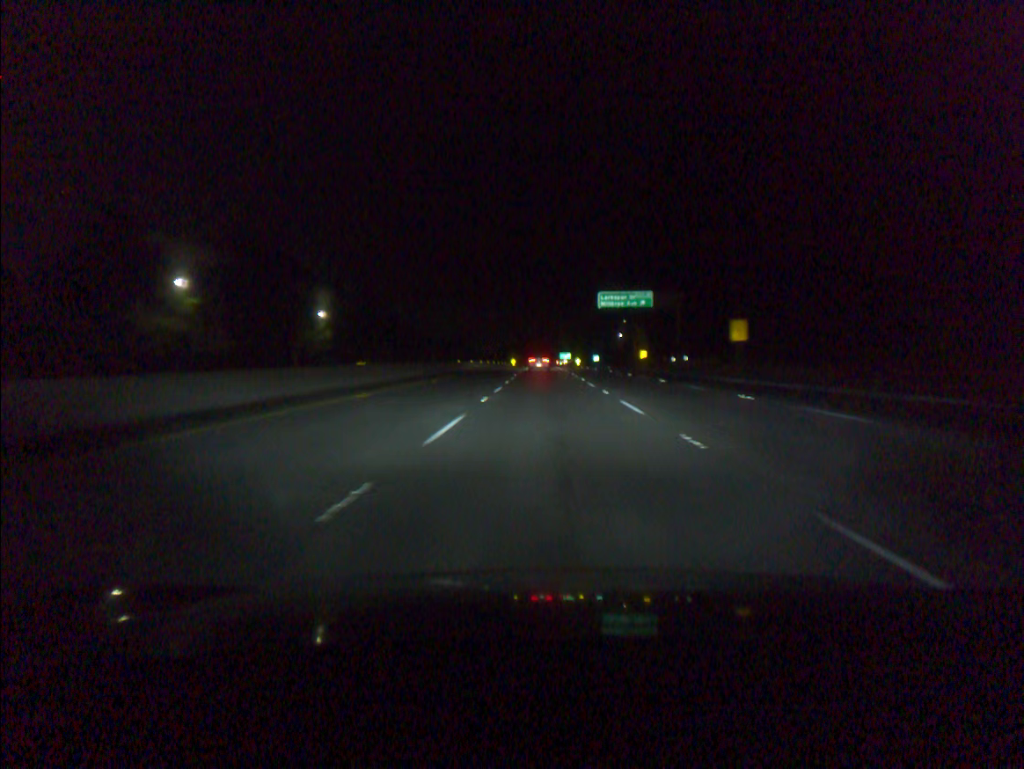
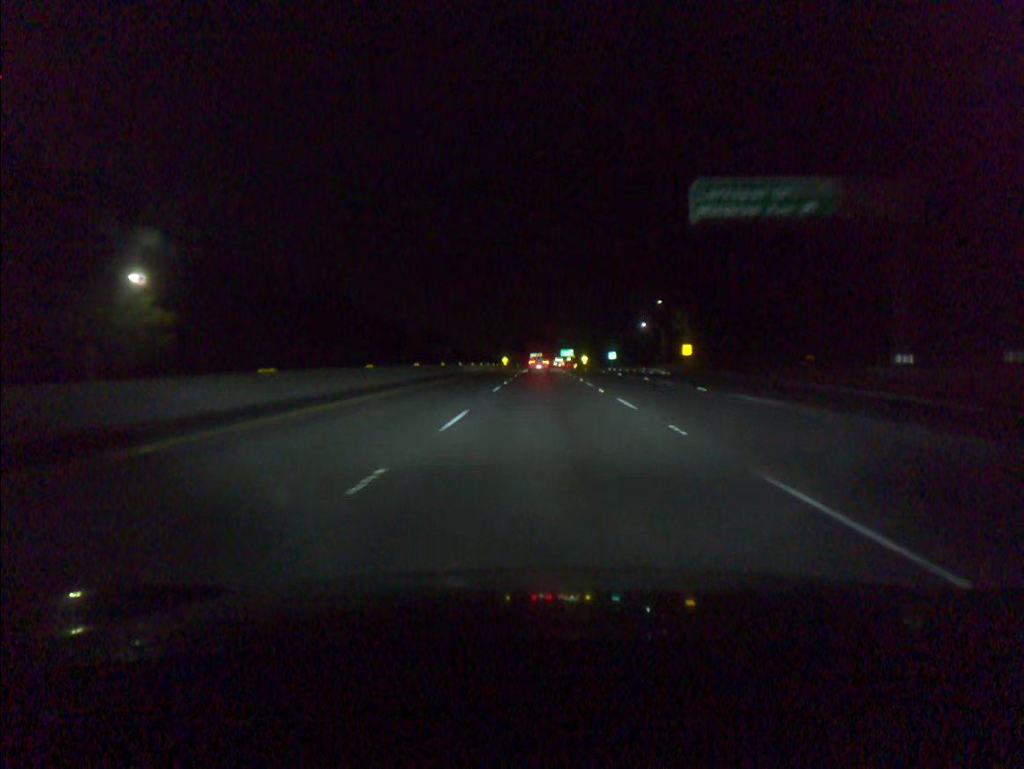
(0.0, +56.5) m; 0°
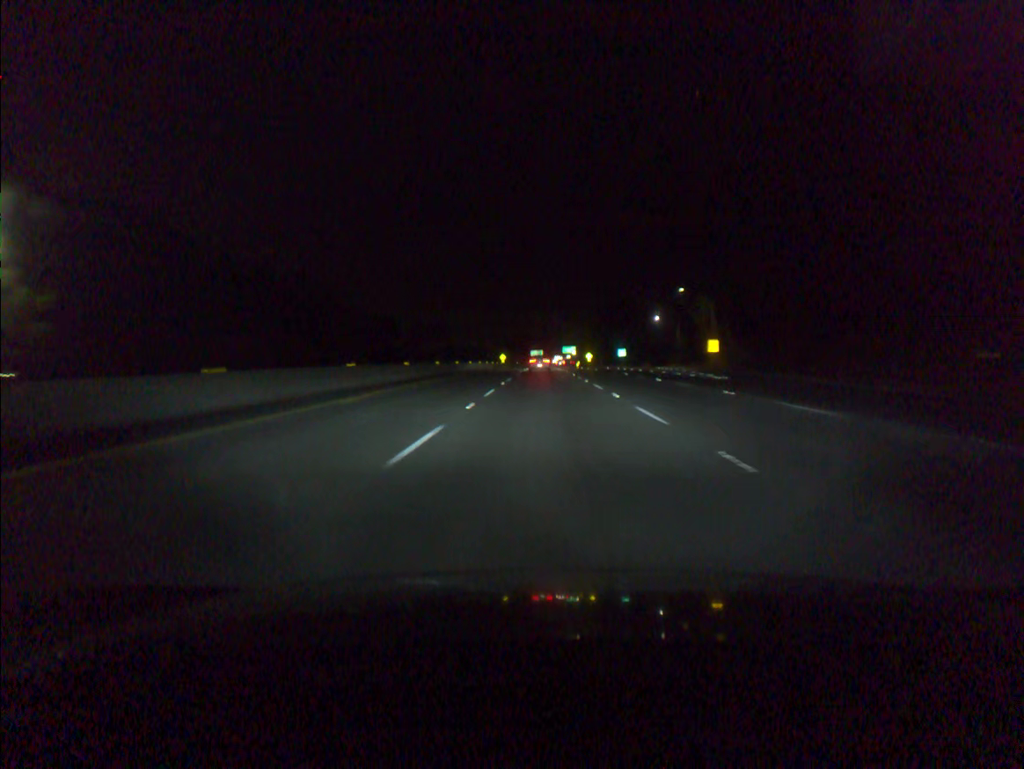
(0.0, +18.9) m; 0°
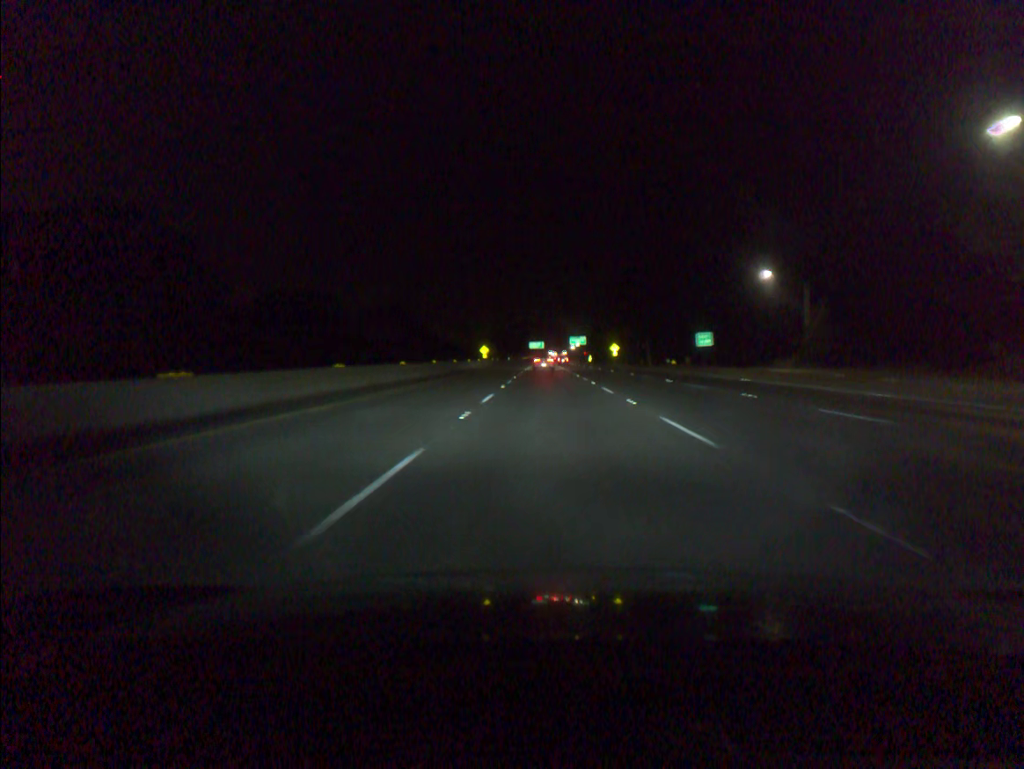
(0.0, +75.8) m; 0°
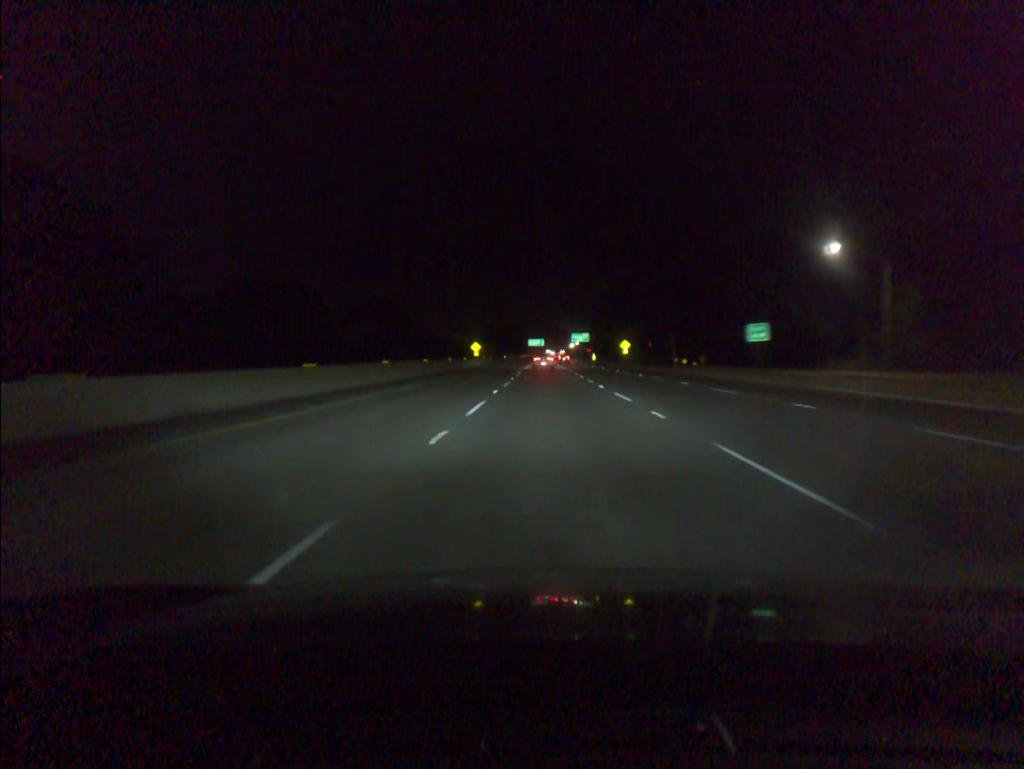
(0.0, +19.0) m; 0°
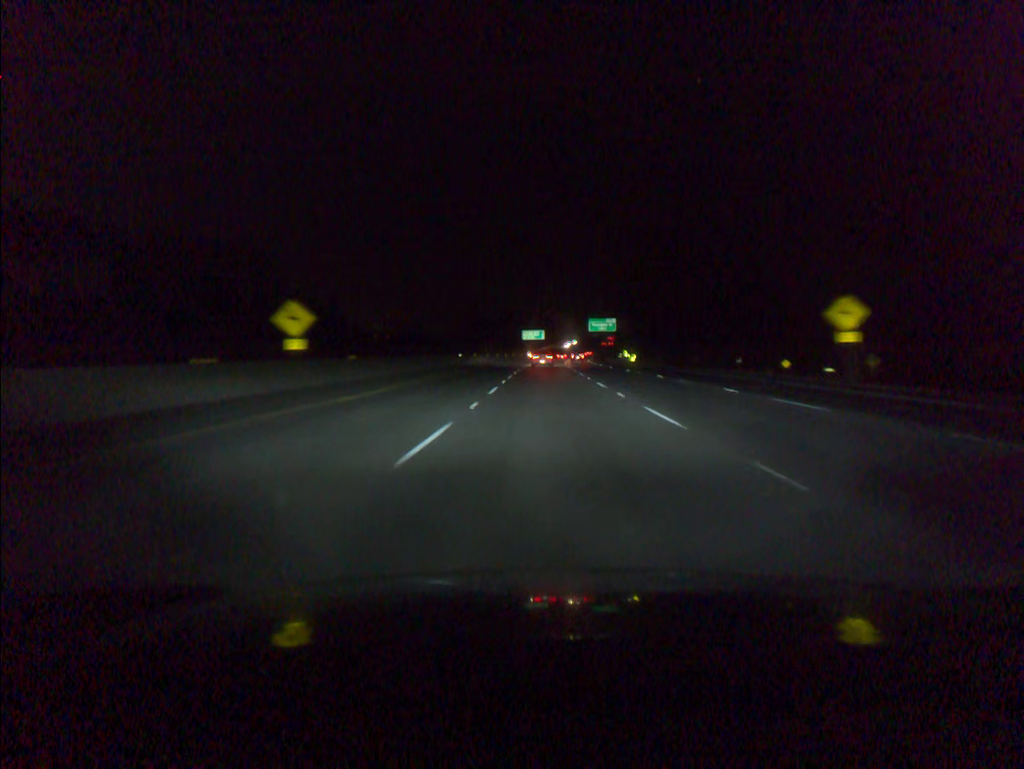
(+0.1, +95.4) m; 0°
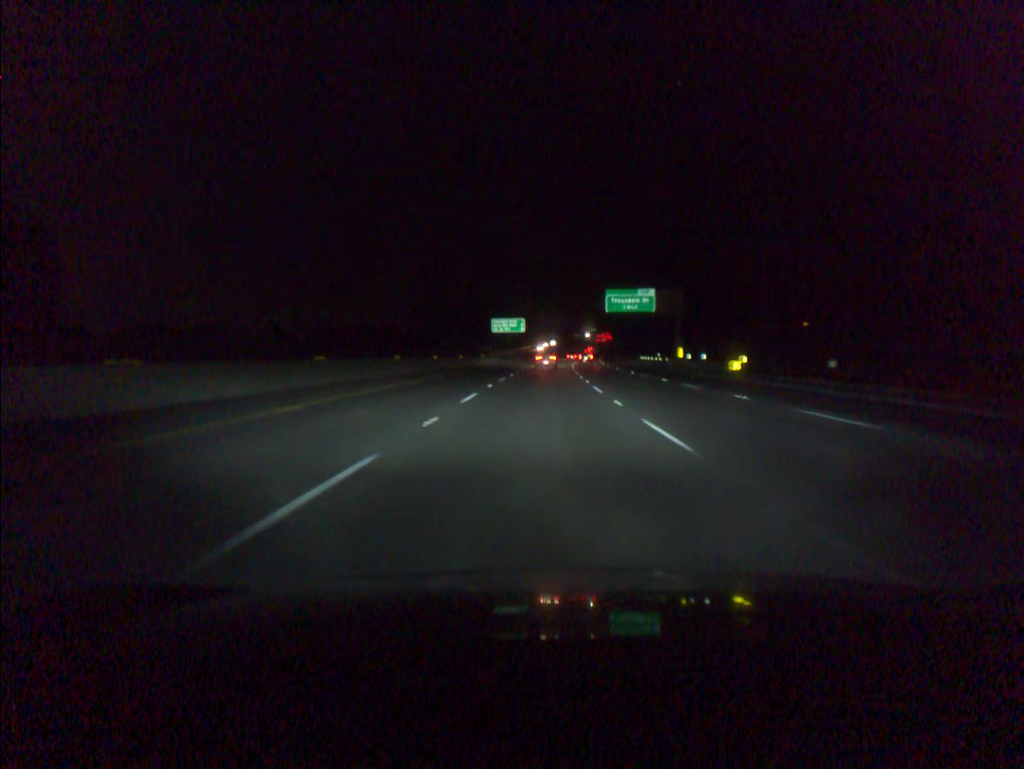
(+0.6, +76.1) m; +1°
